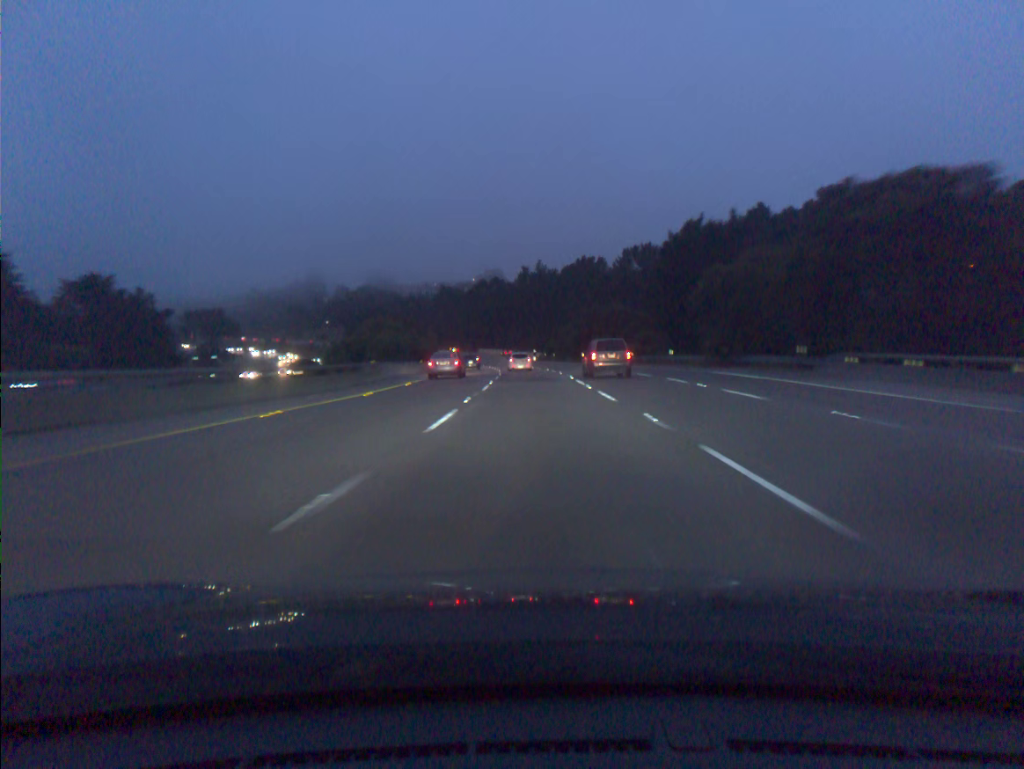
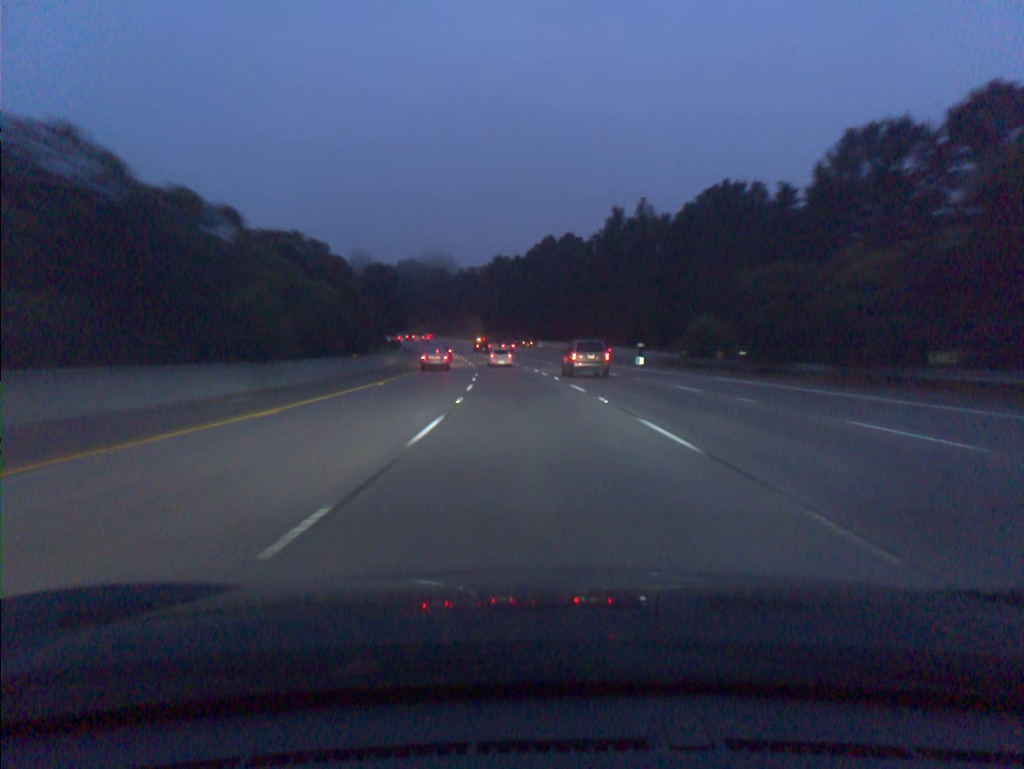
(-3.1, +86.8) m; -5°
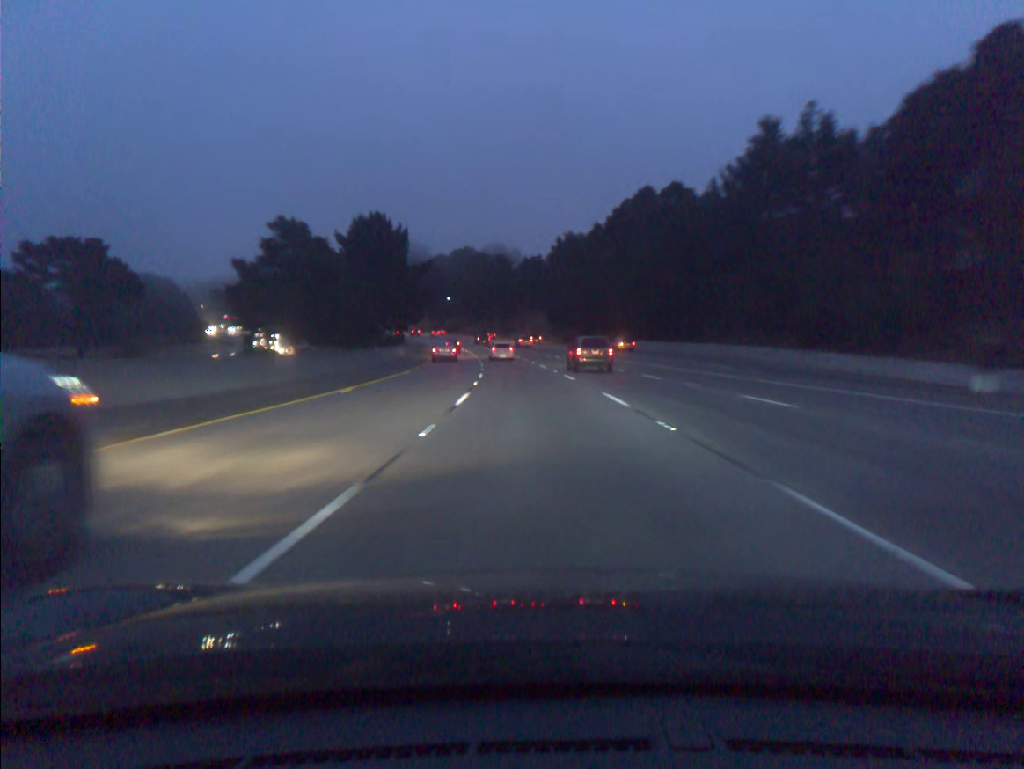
(-2.4, +52.0) m; -5°
